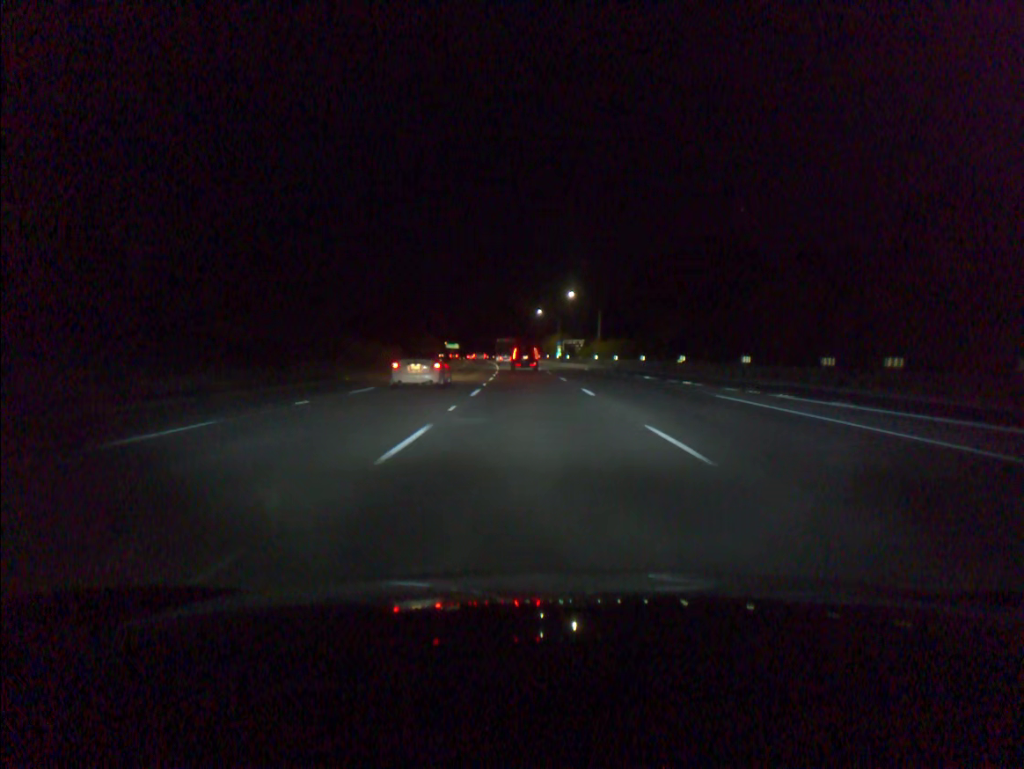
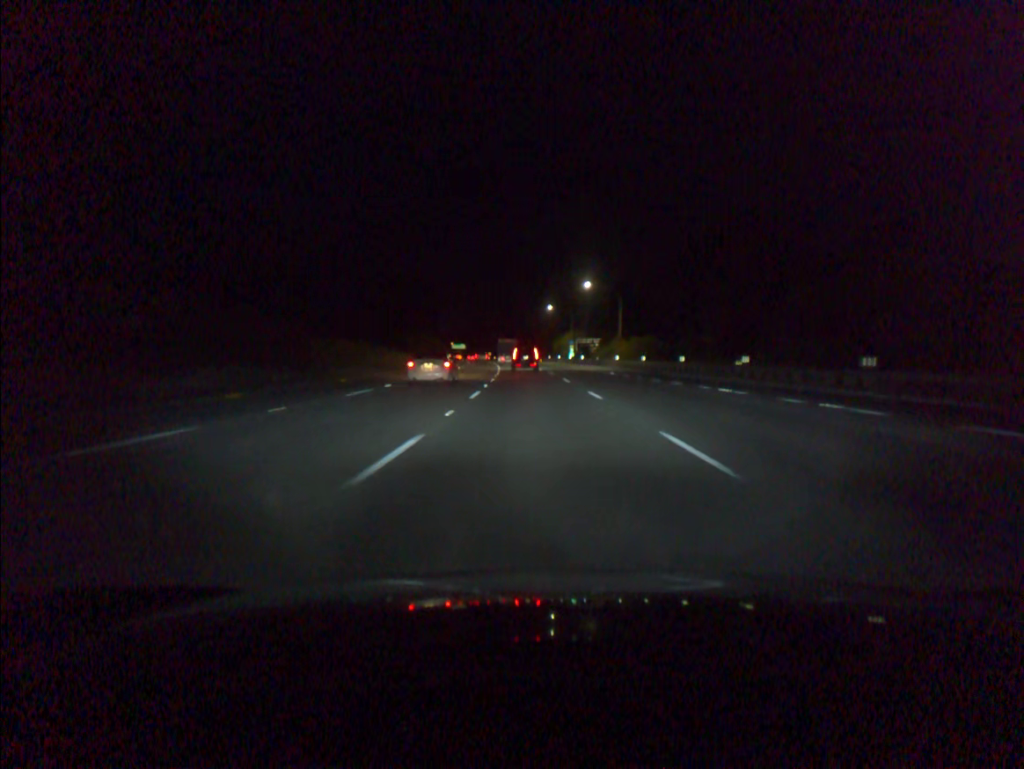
(-0.1, +15.9) m; -1°
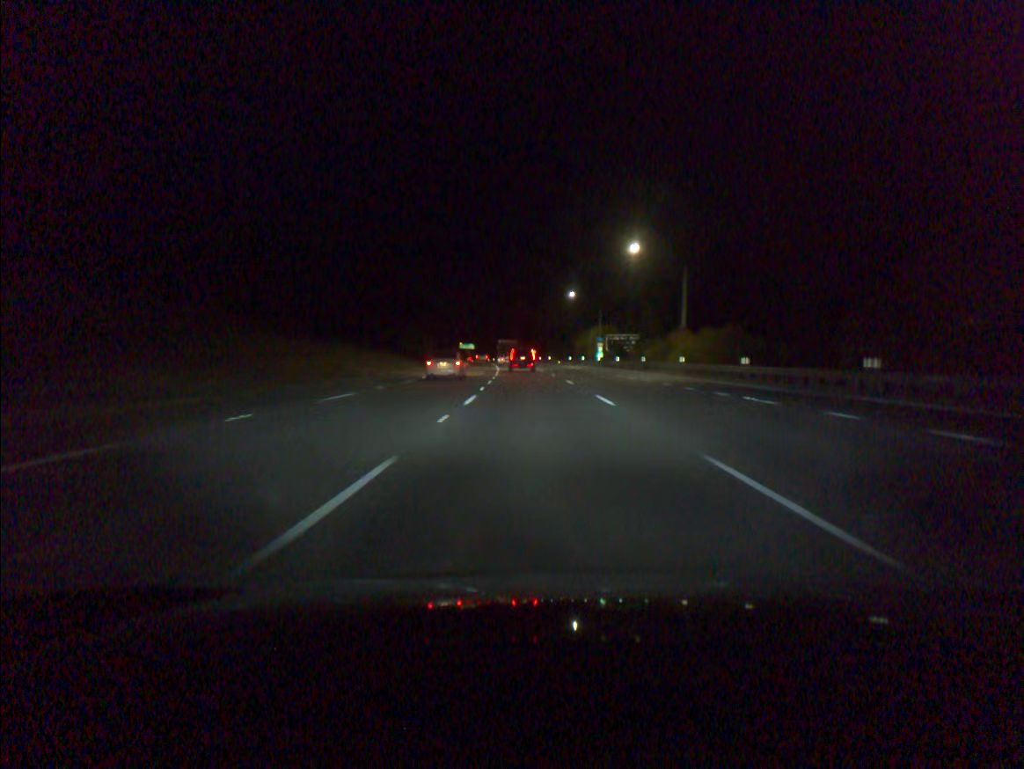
(-0.3, +31.9) m; -1°
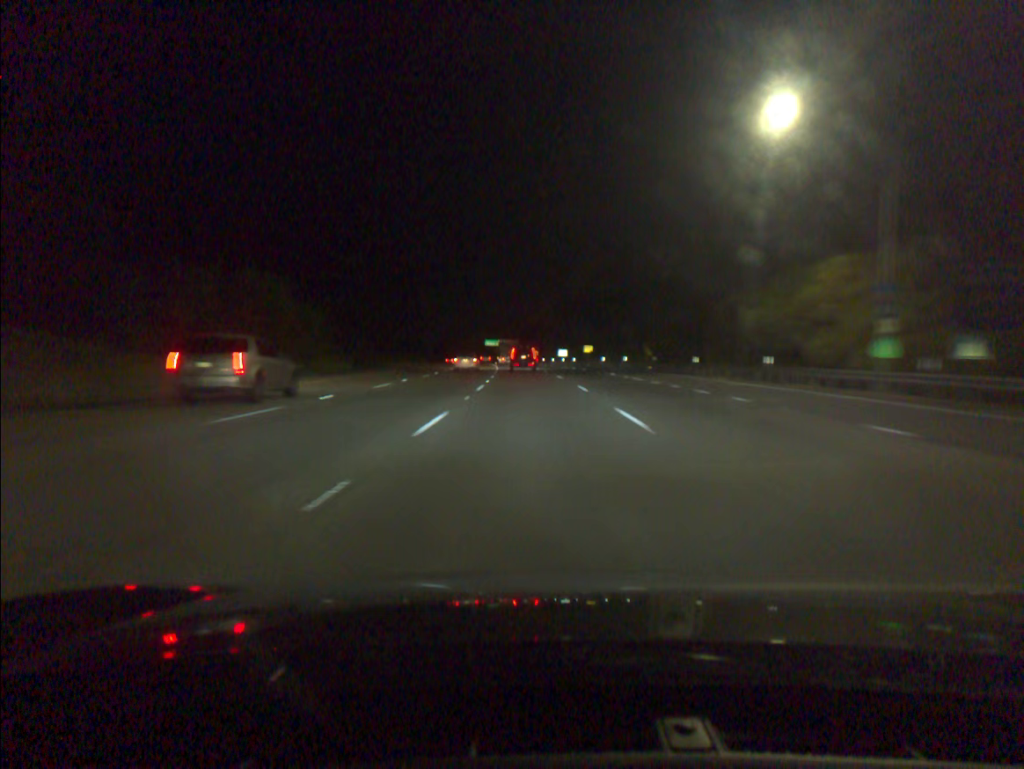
(-1.9, +80.4) m; -3°
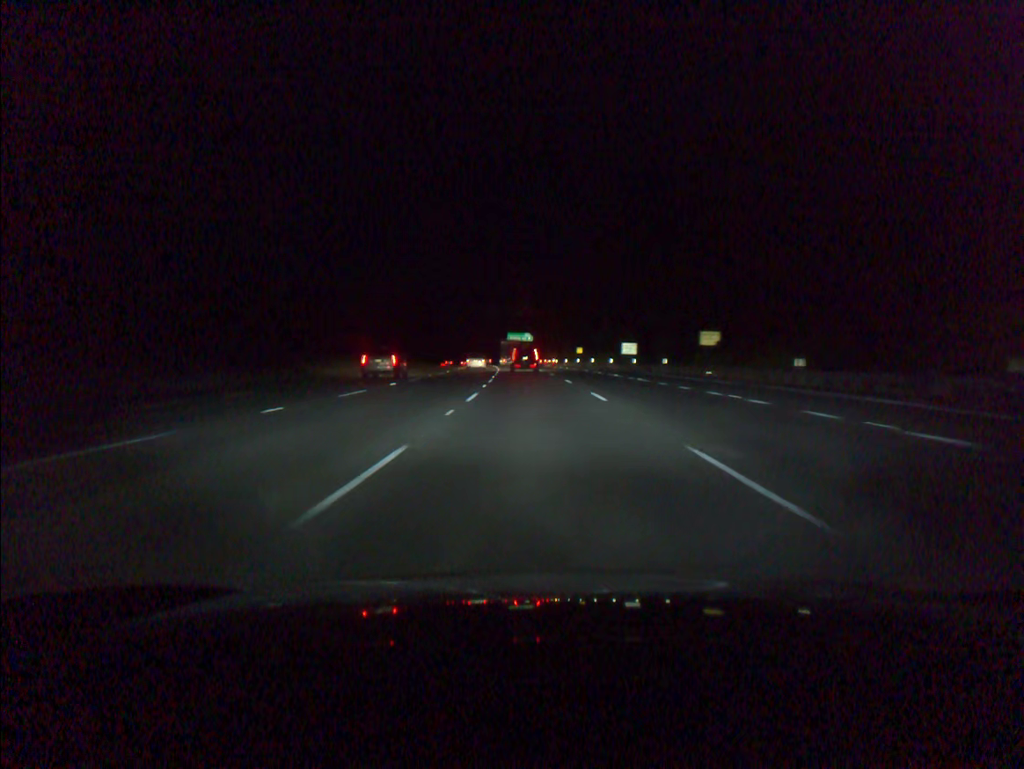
(-1.4, +64.6) m; -2°
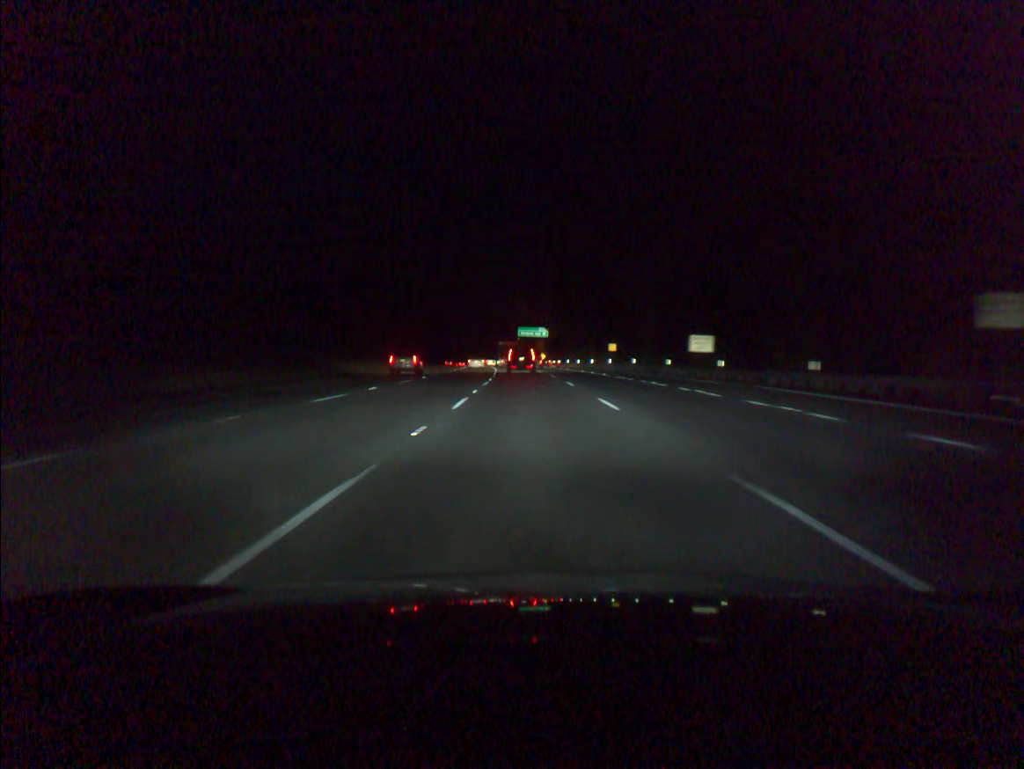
(-0.3, +32.0) m; -1°
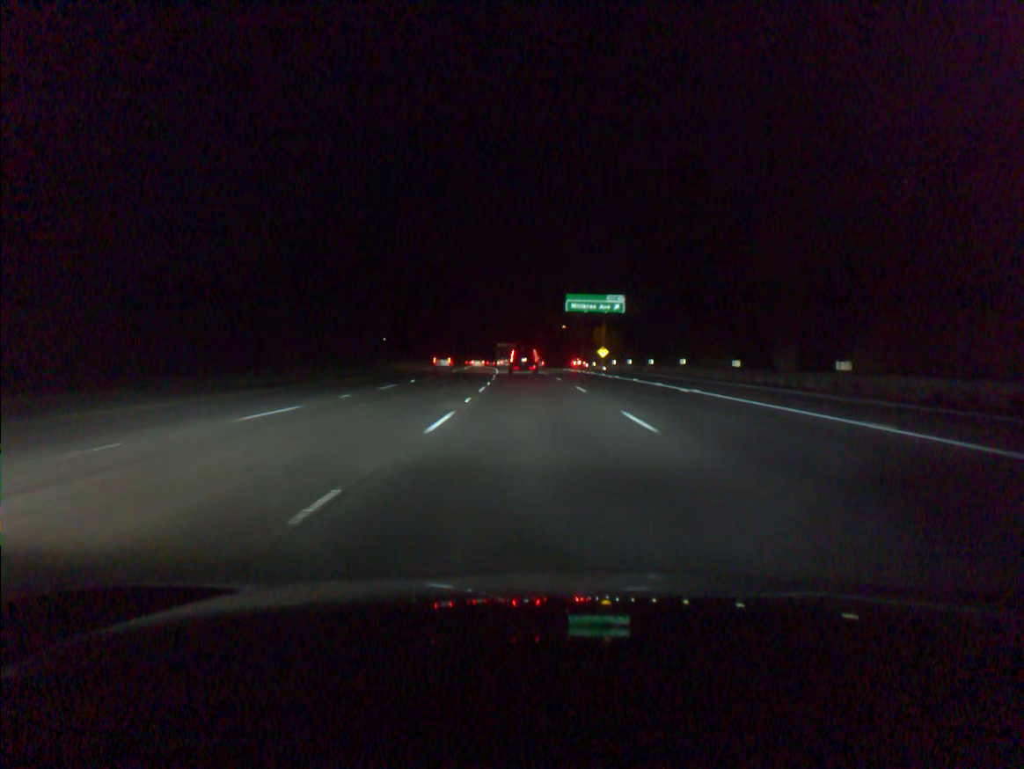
(-2.1, +78.4) m; -3°
